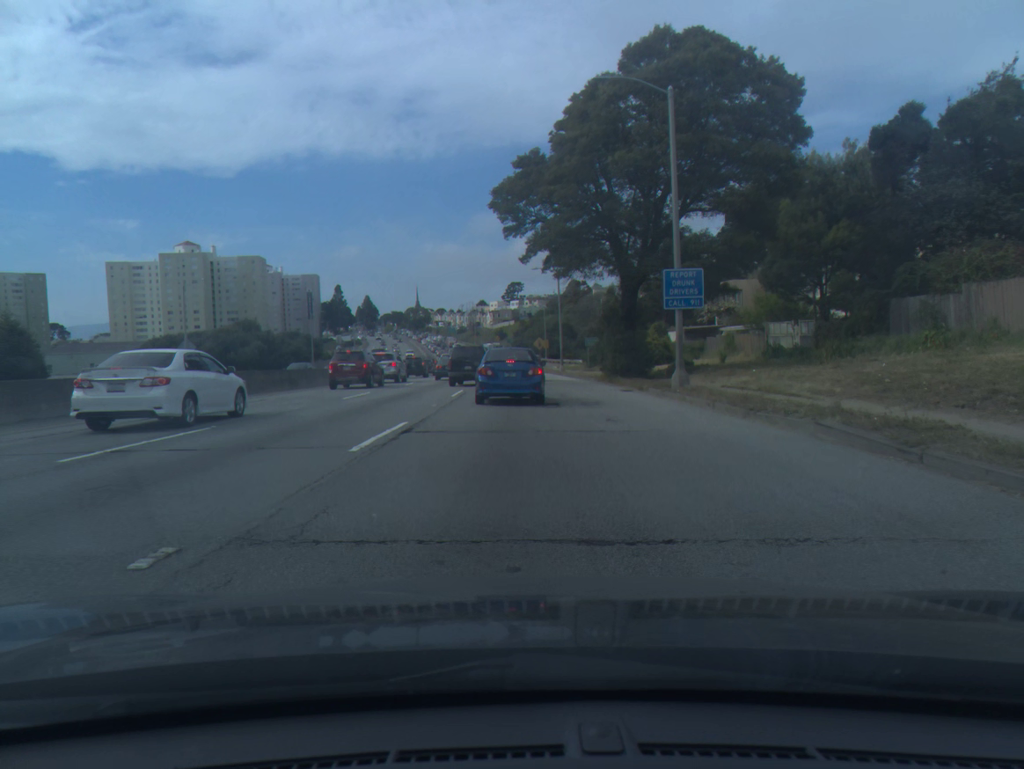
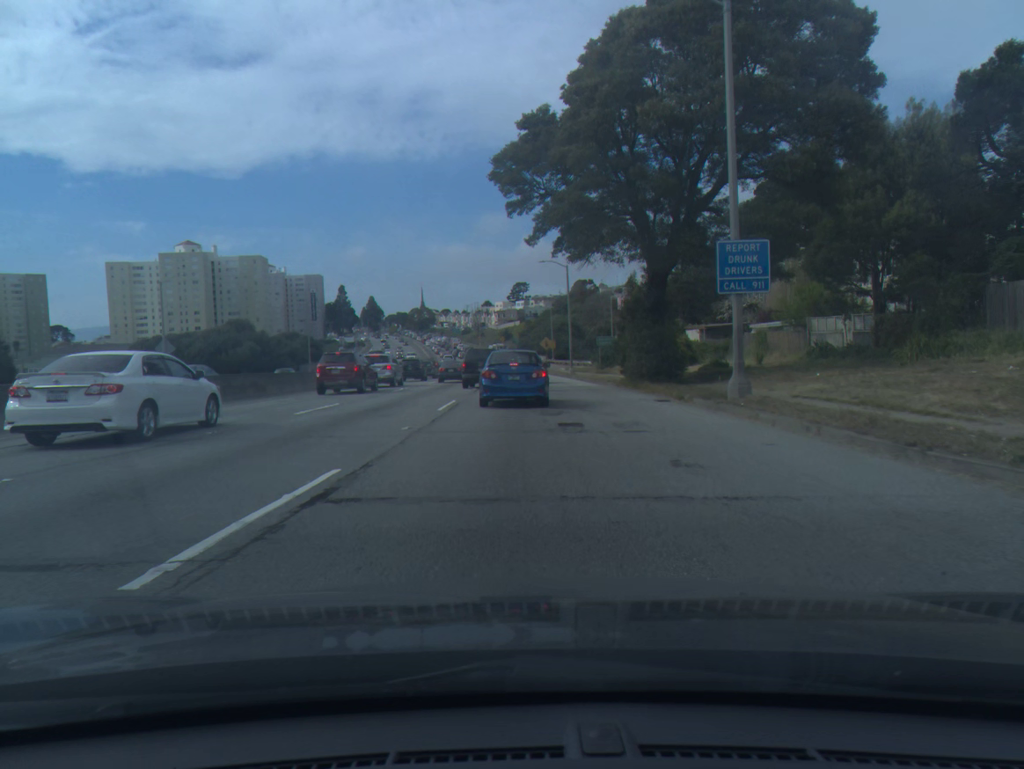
(0.0, +5.9) m; -1°
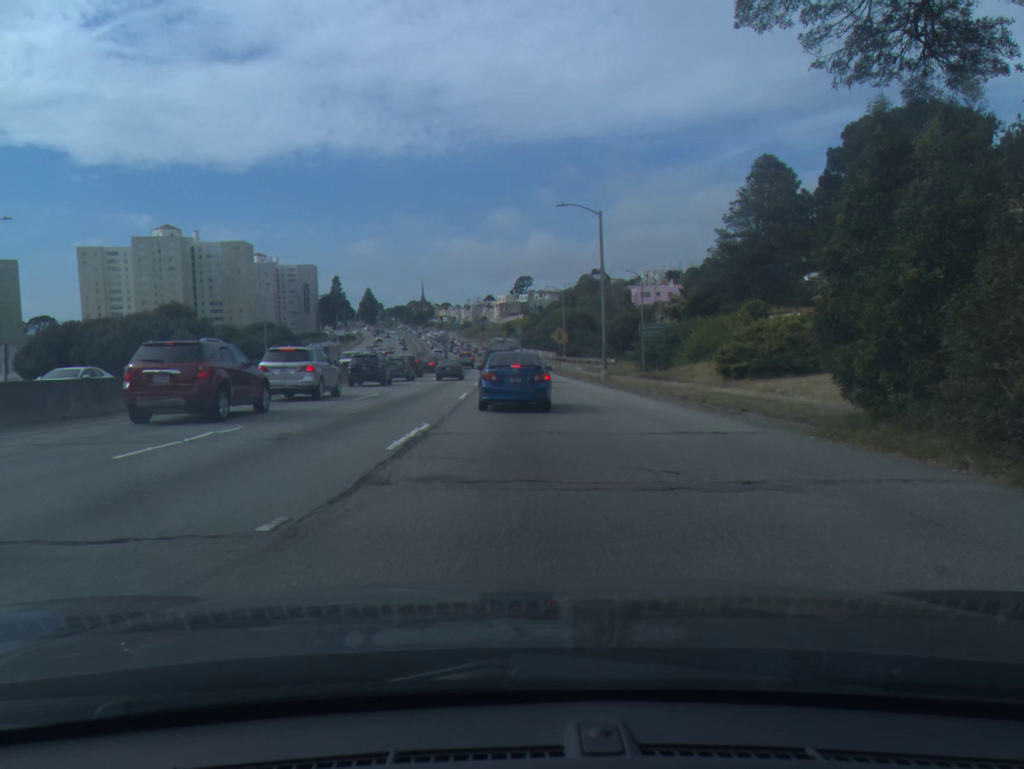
(-0.1, +23.0) m; 0°
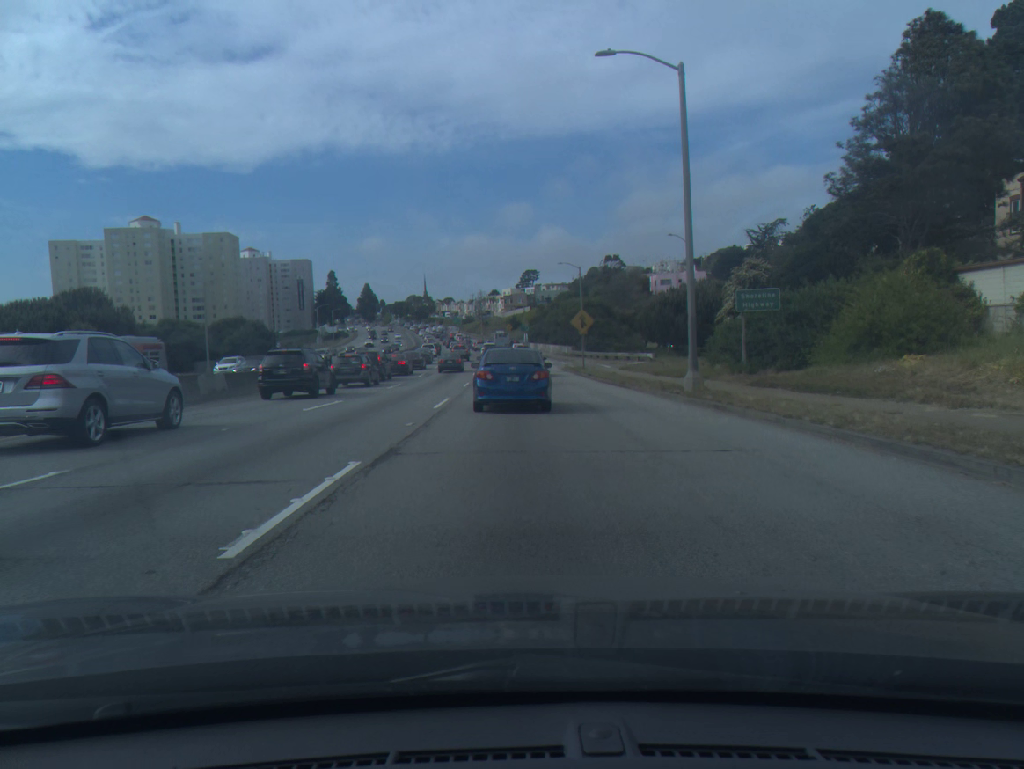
(+0.1, +20.4) m; 0°
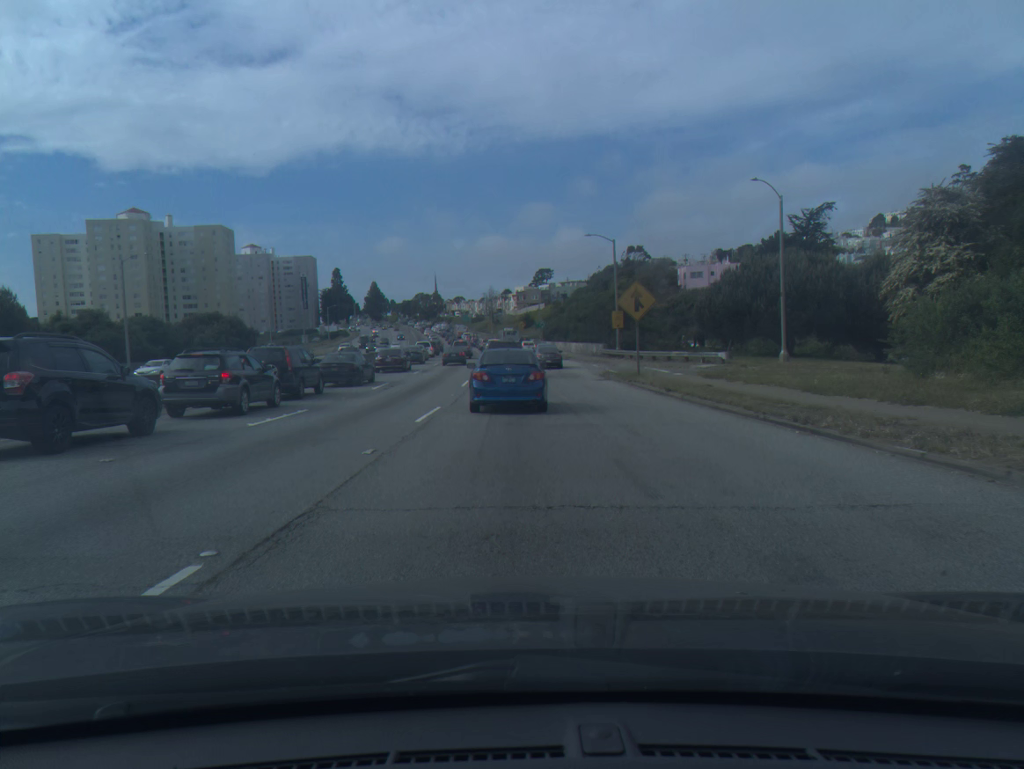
(-0.2, +19.0) m; -1°
